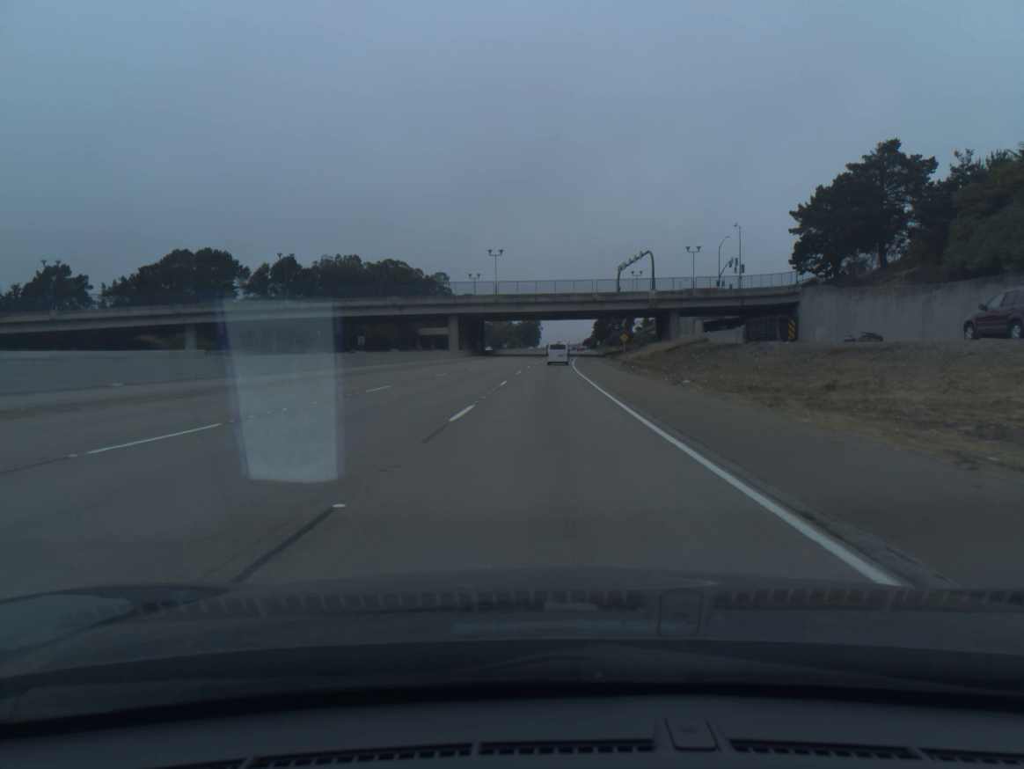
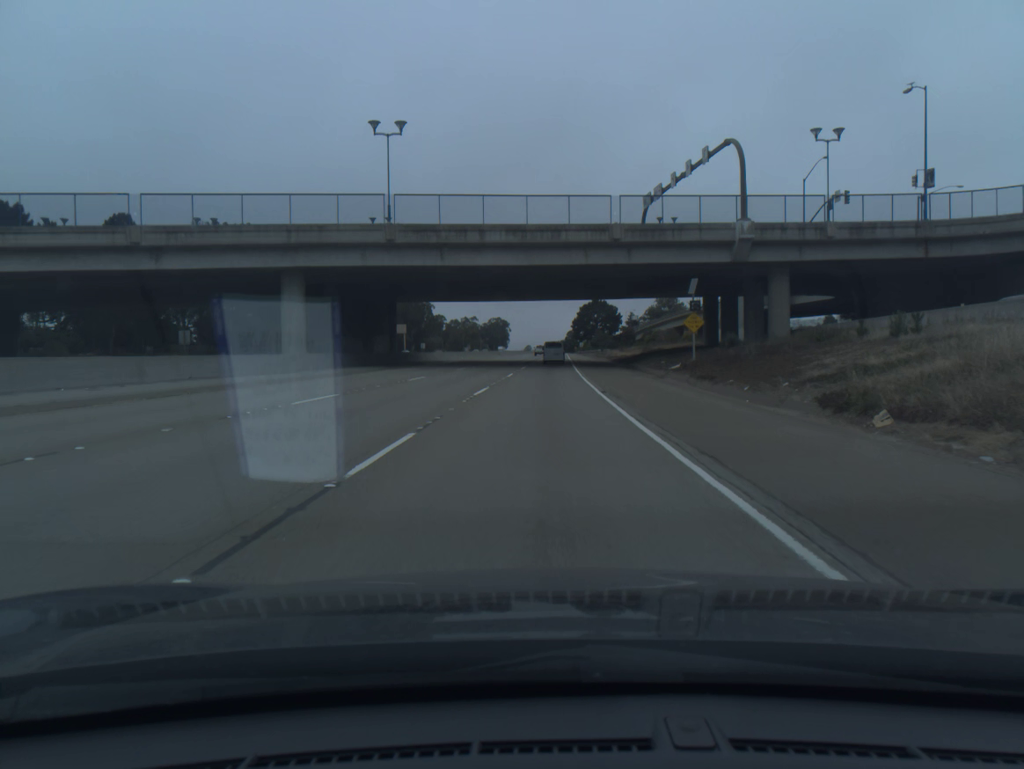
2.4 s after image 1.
(+1.4, +64.5) m; +2°
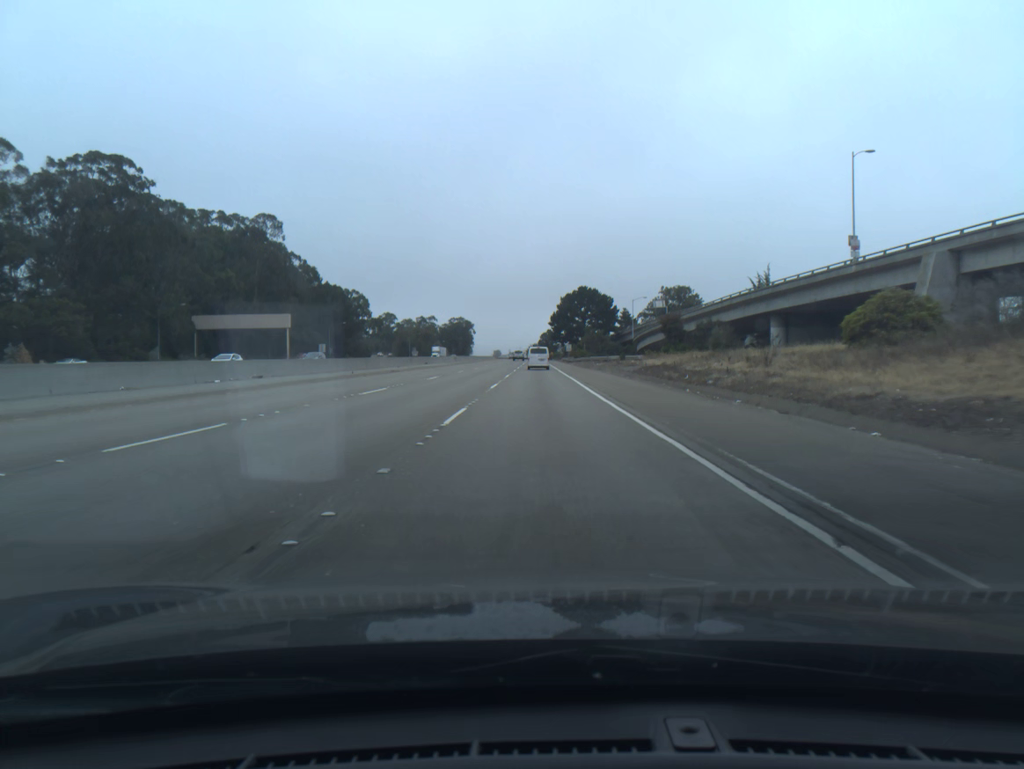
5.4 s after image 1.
(+1.7, +80.5) m; +2°
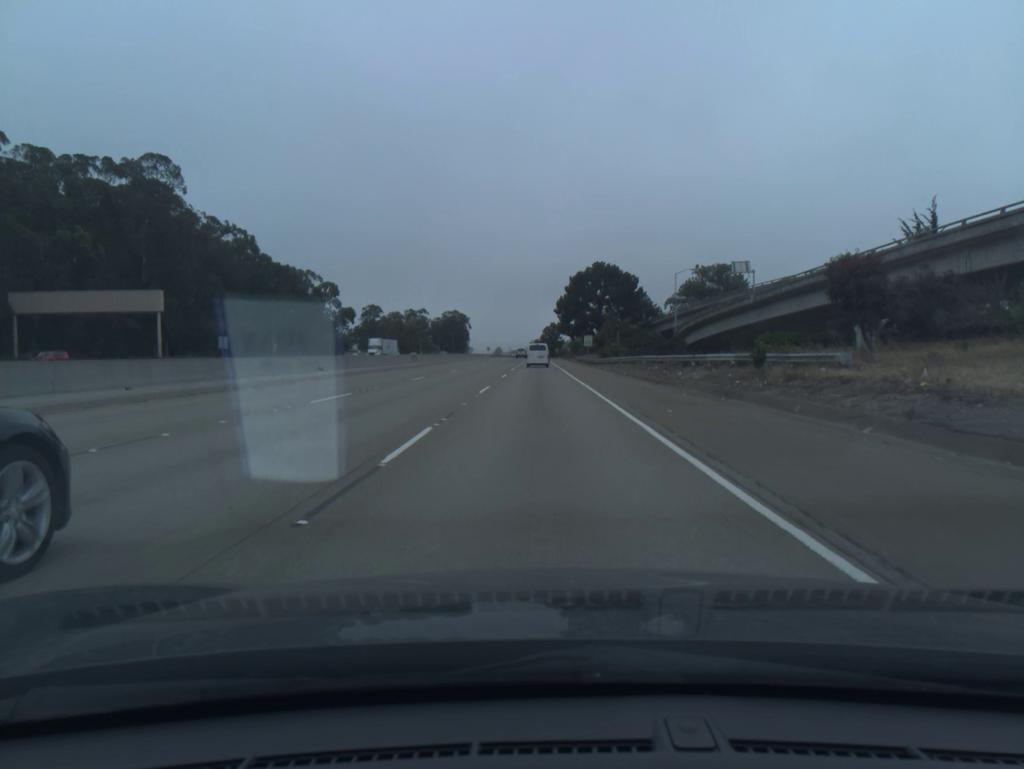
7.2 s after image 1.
(0.0, +48.4) m; 0°
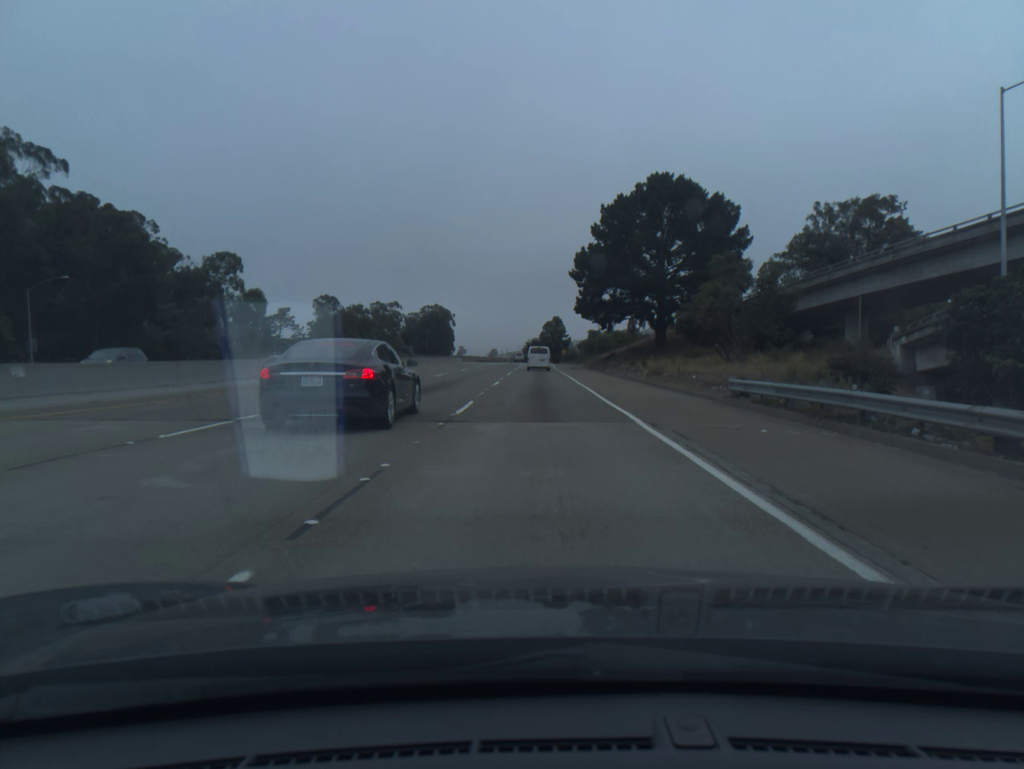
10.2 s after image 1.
(-0.1, +80.4) m; 0°
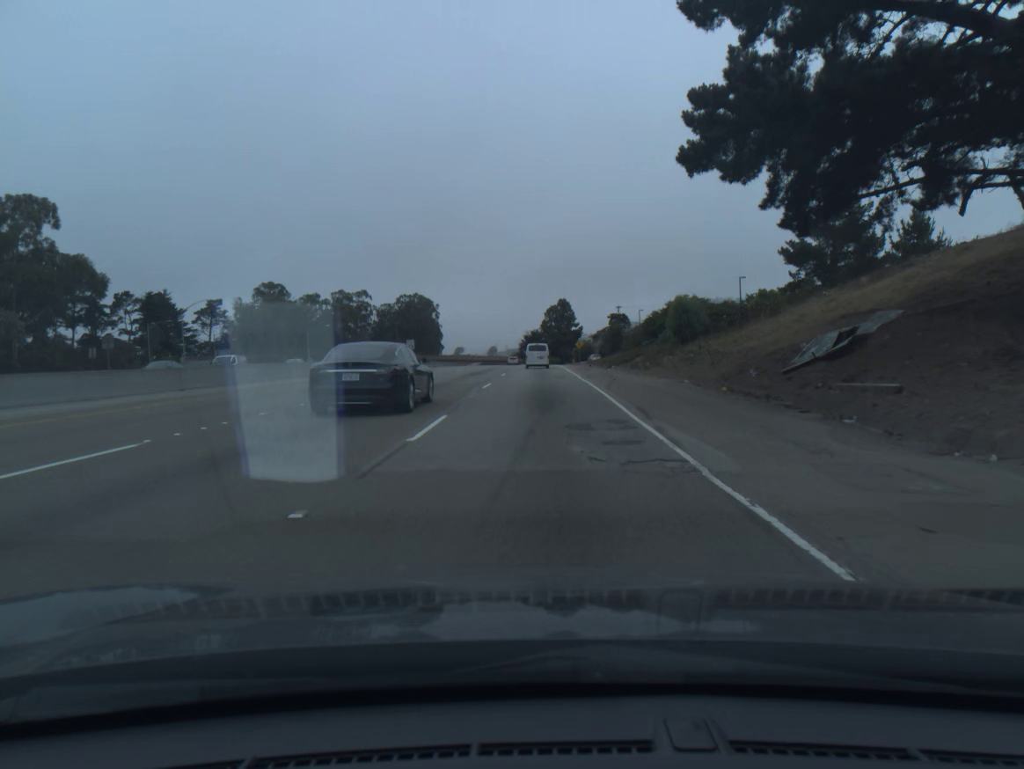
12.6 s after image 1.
(+0.1, +63.5) m; 0°
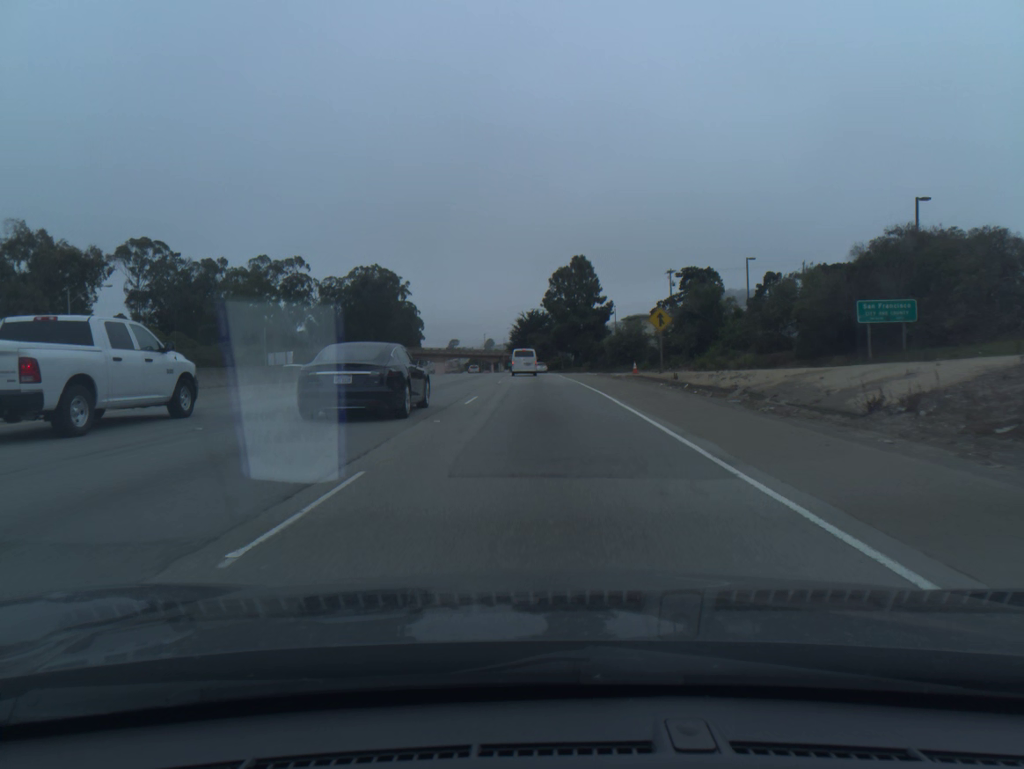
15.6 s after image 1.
(-0.1, +78.8) m; 0°
